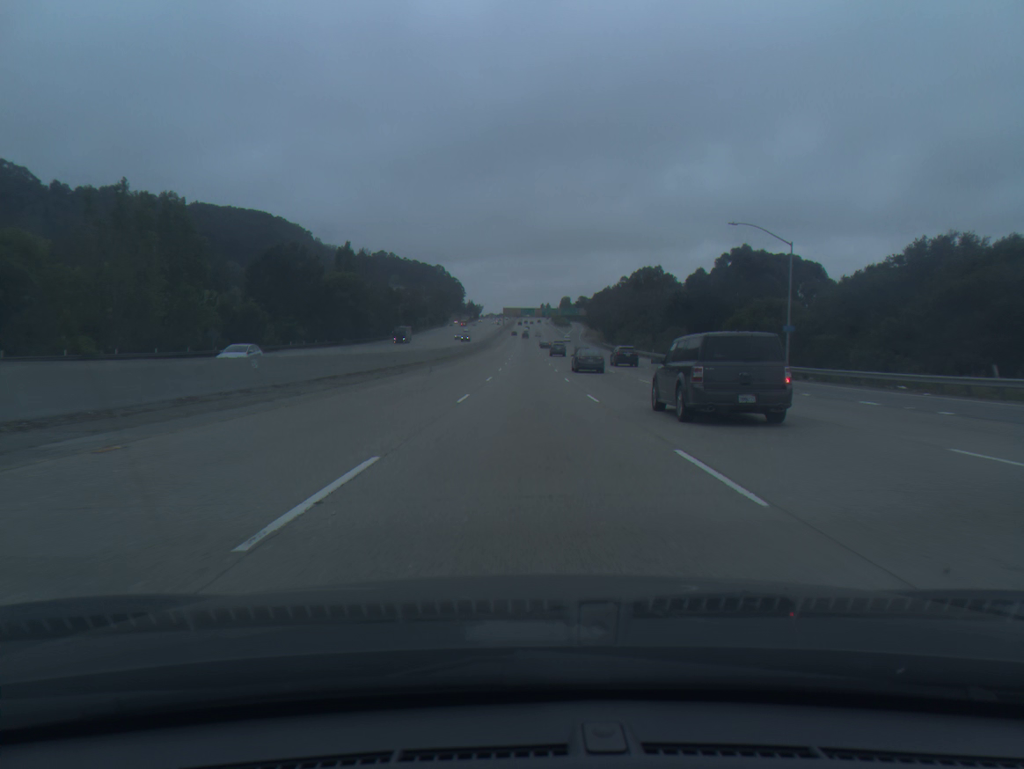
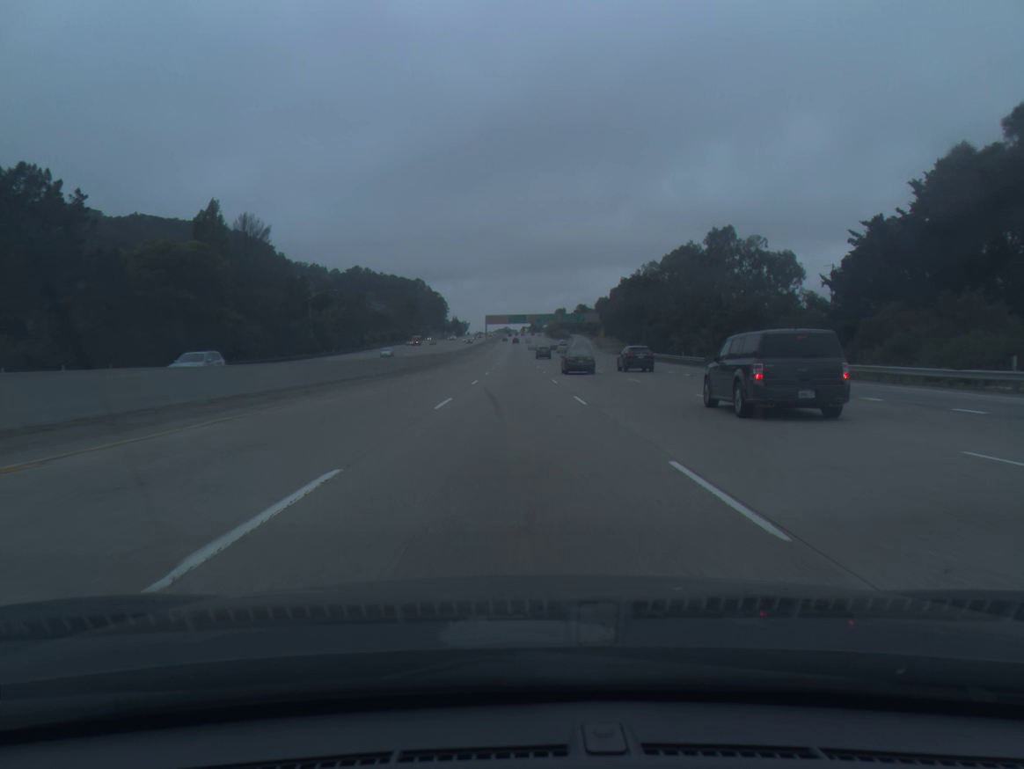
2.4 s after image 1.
(+0.7, +74.0) m; +1°
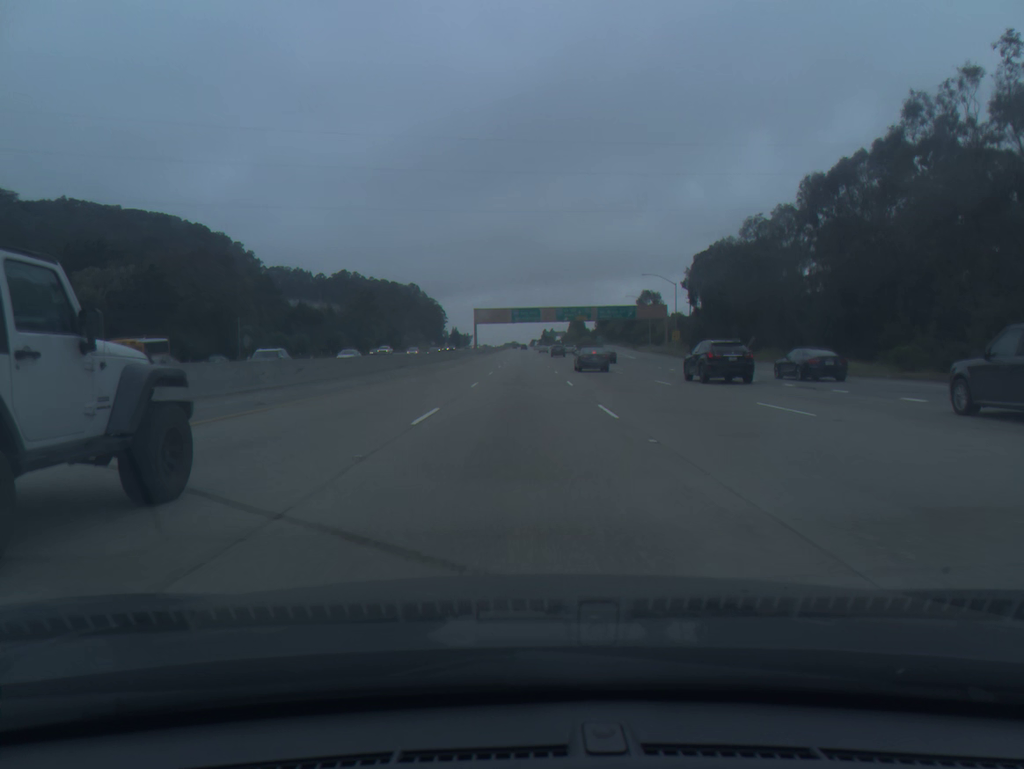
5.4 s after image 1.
(-0.5, +92.8) m; -1°
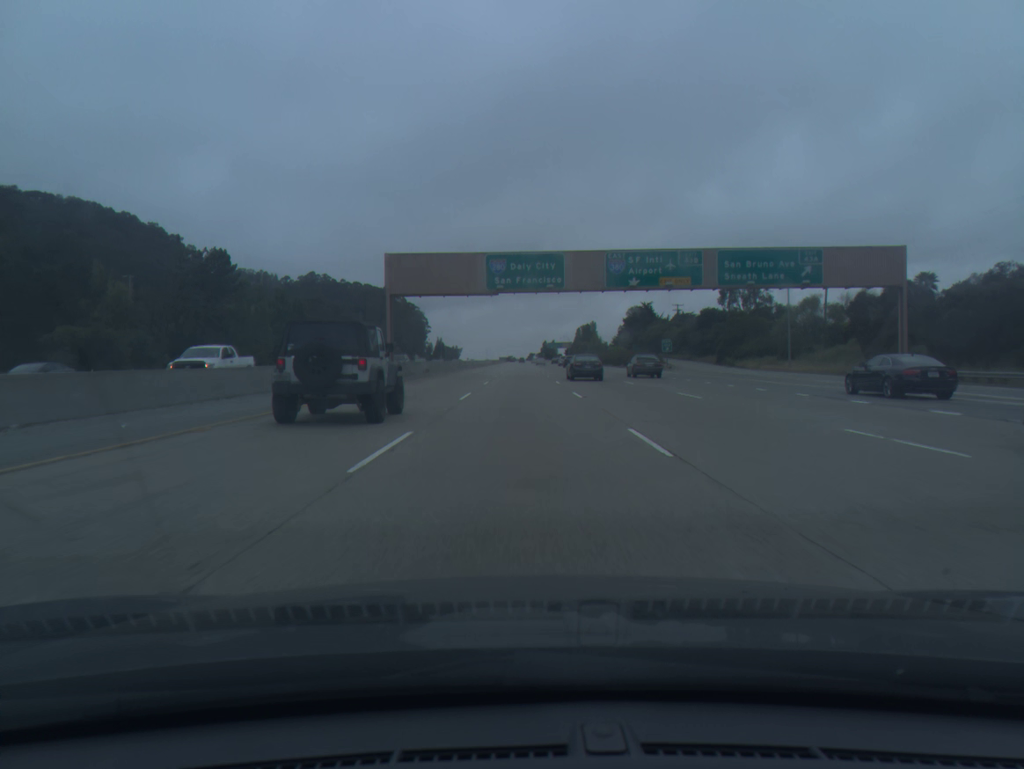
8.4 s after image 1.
(+0.4, +92.3) m; 0°
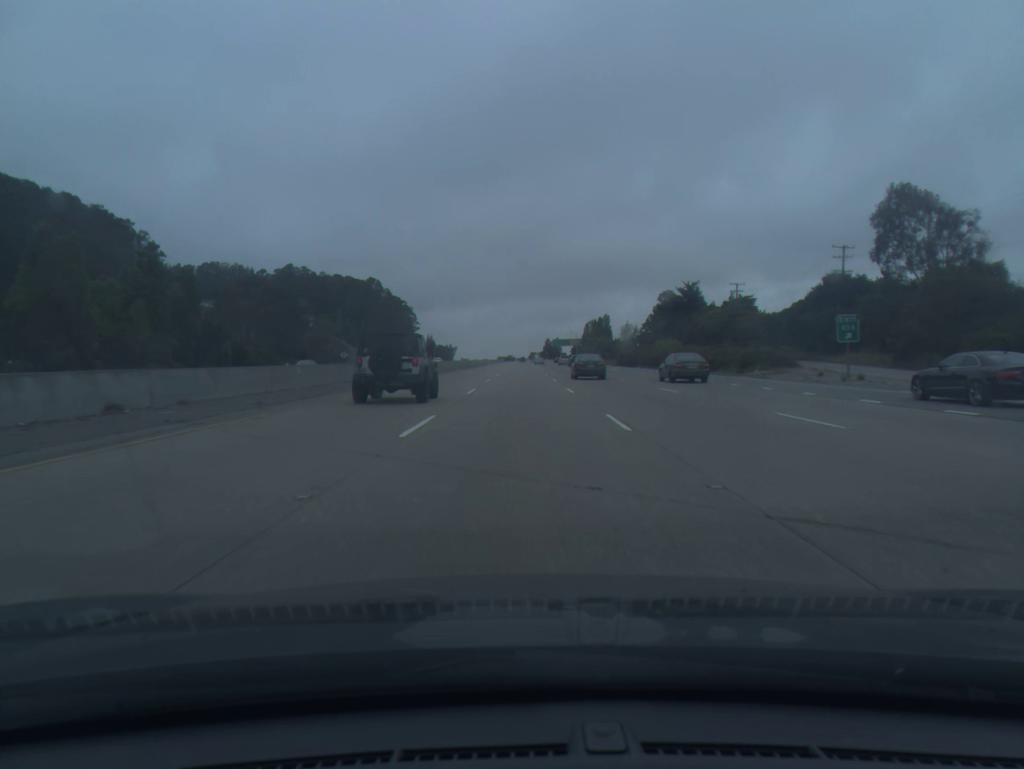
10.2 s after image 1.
(+0.2, +55.3) m; 0°
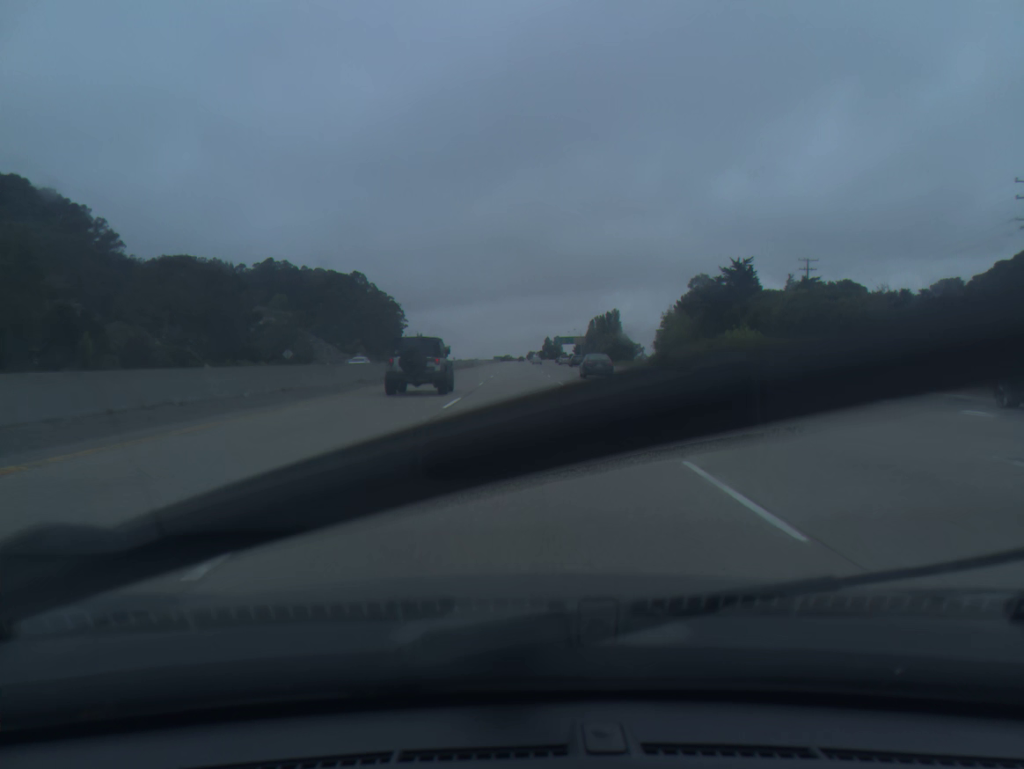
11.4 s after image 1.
(0.0, +37.0) m; 0°
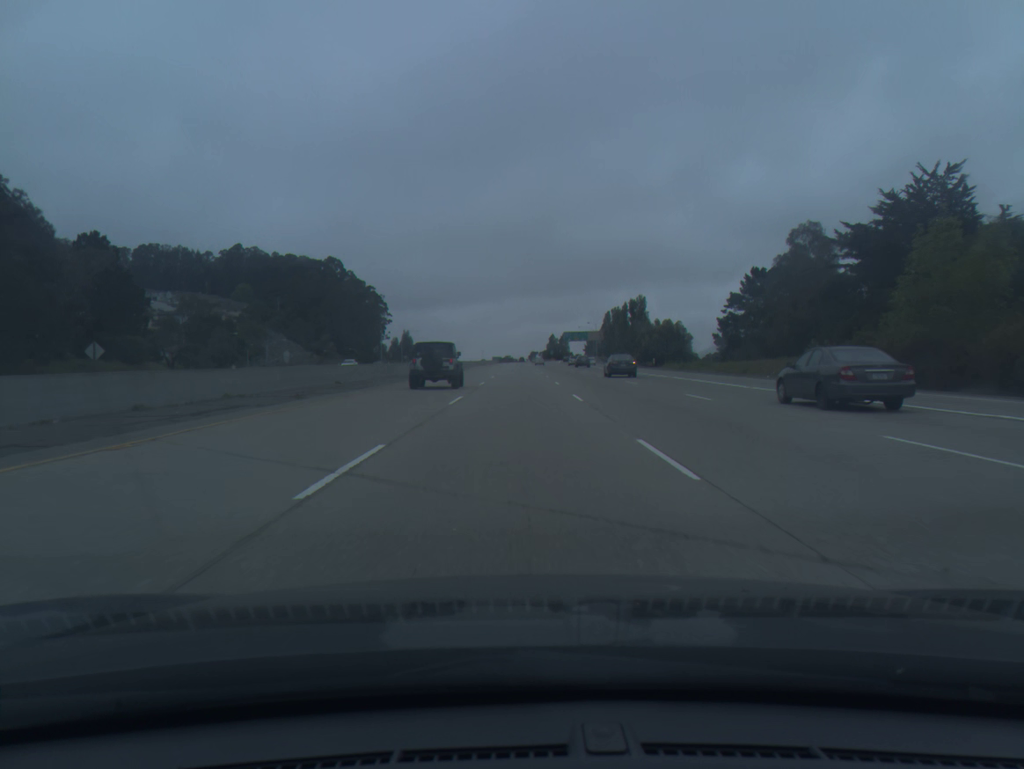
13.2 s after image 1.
(+0.2, +55.8) m; 0°
